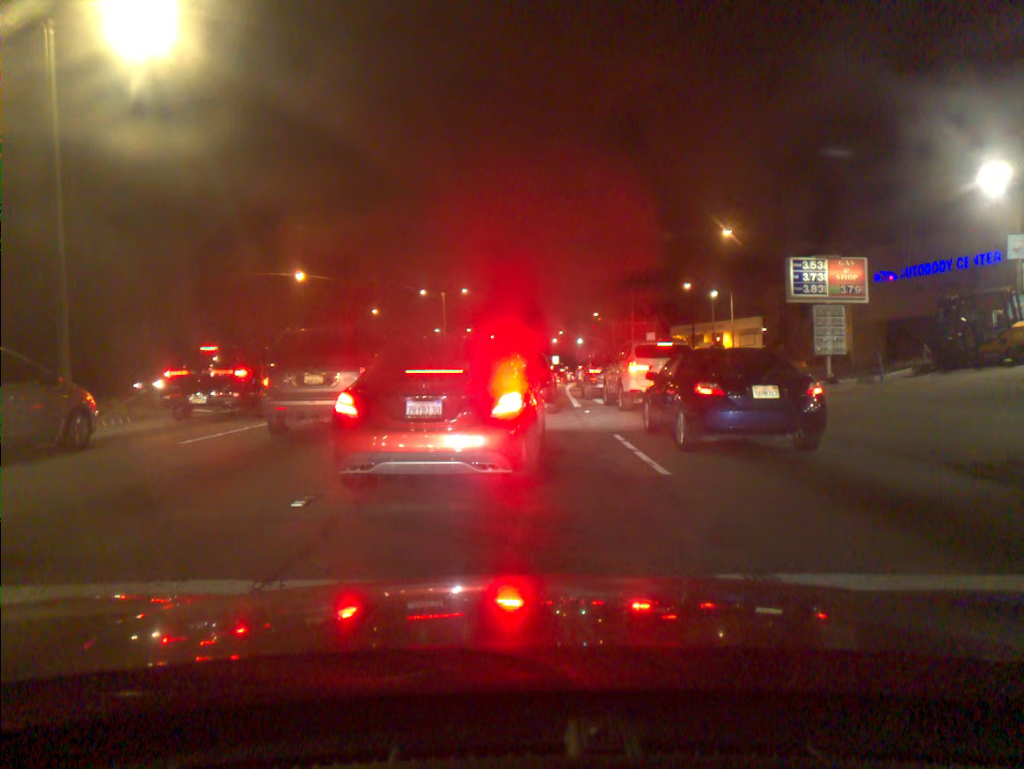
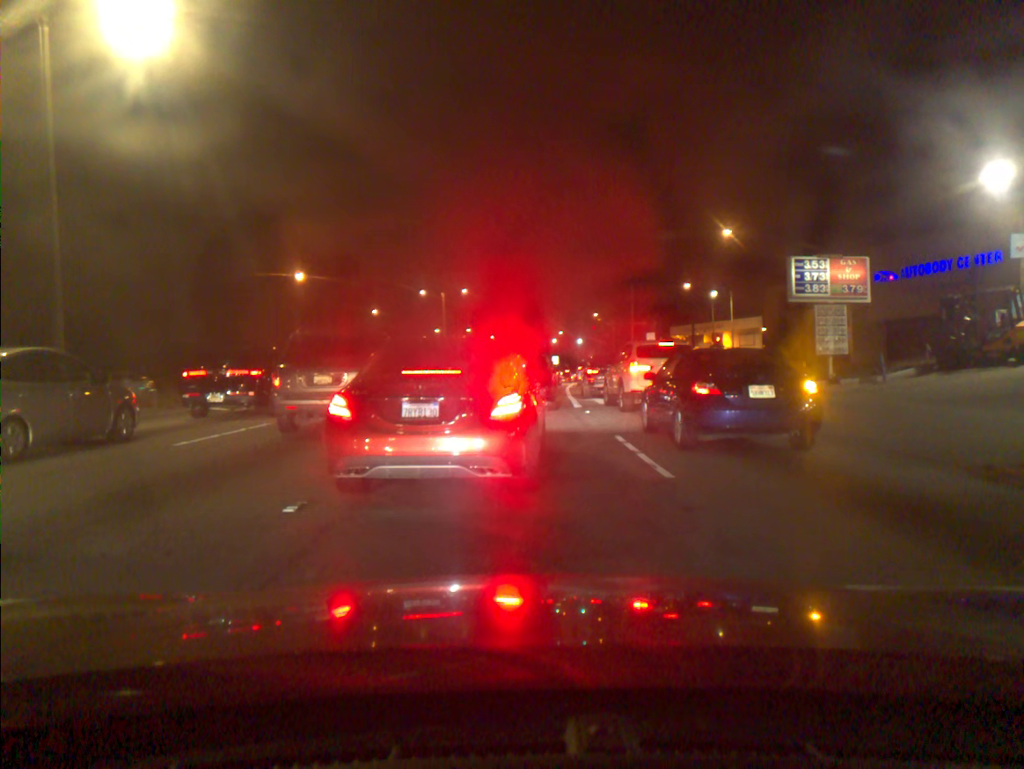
(0.0, +0.2) m; 0°
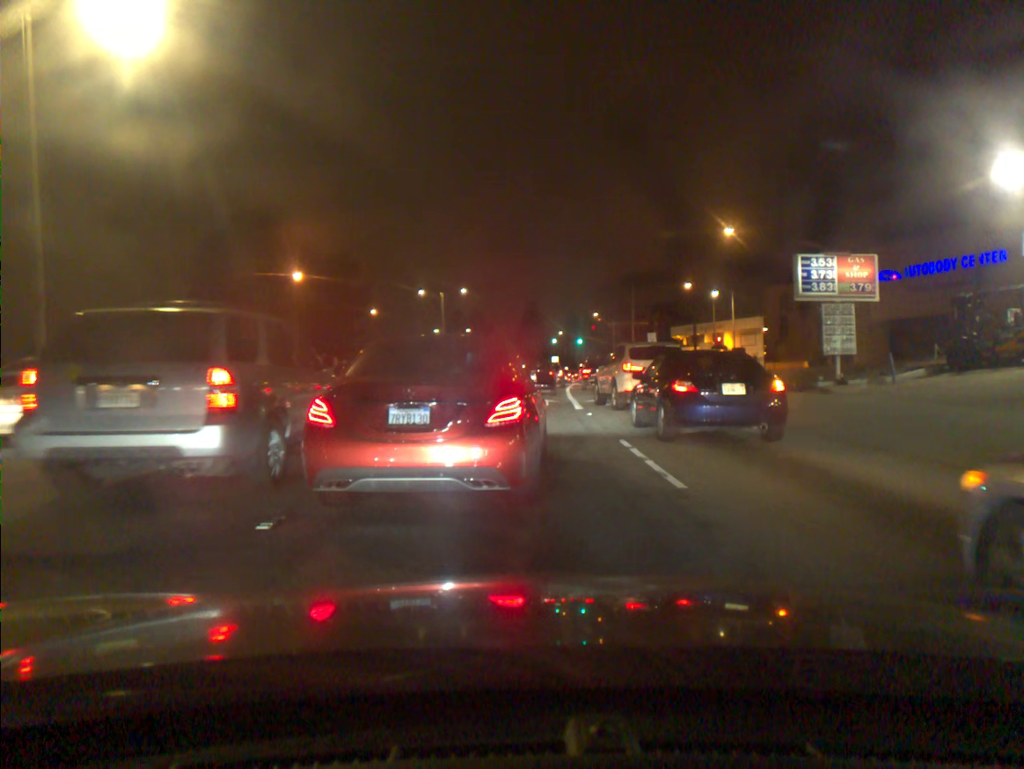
(0.0, +0.6) m; 0°
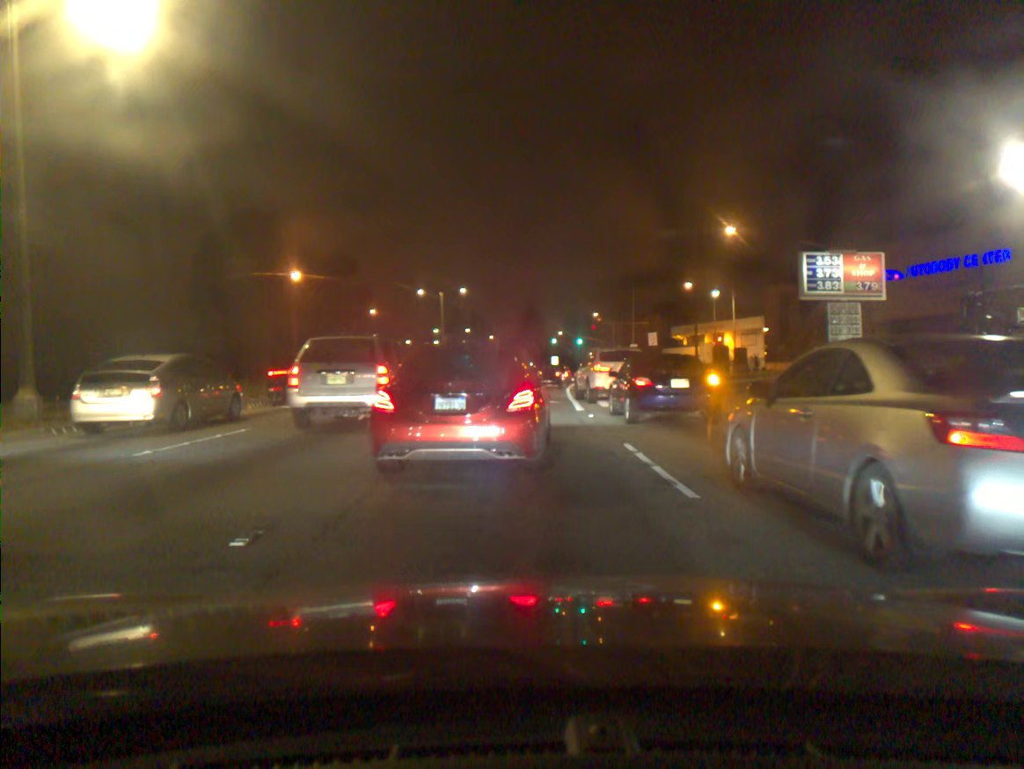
(+0.1, +0.5) m; 0°
